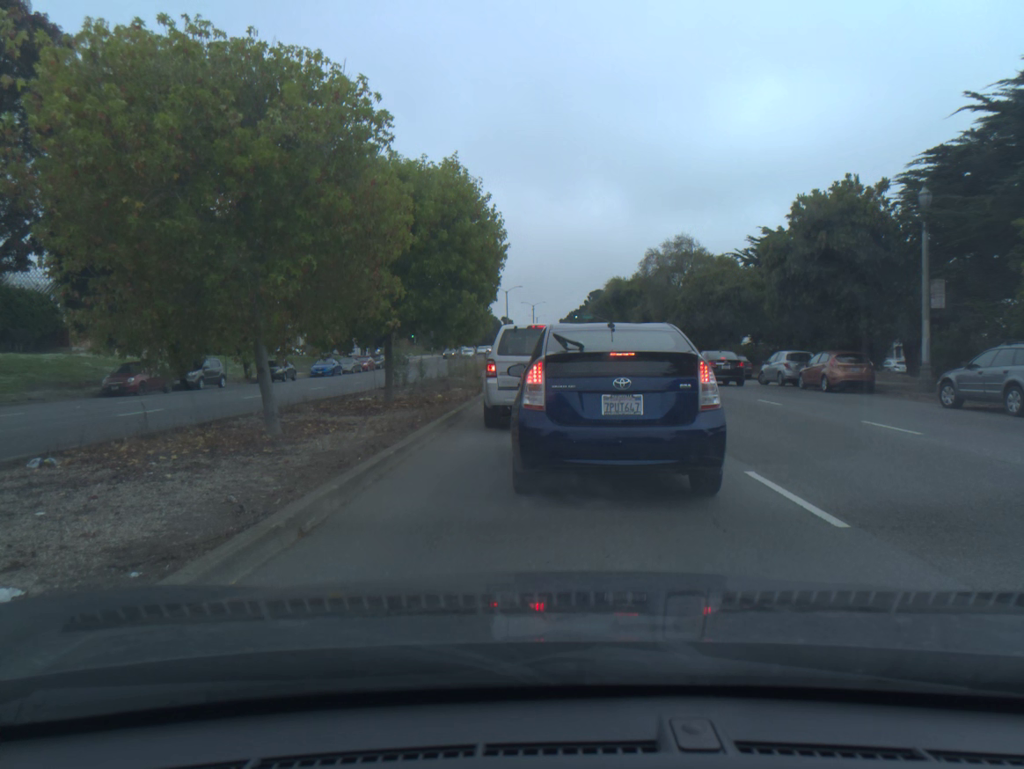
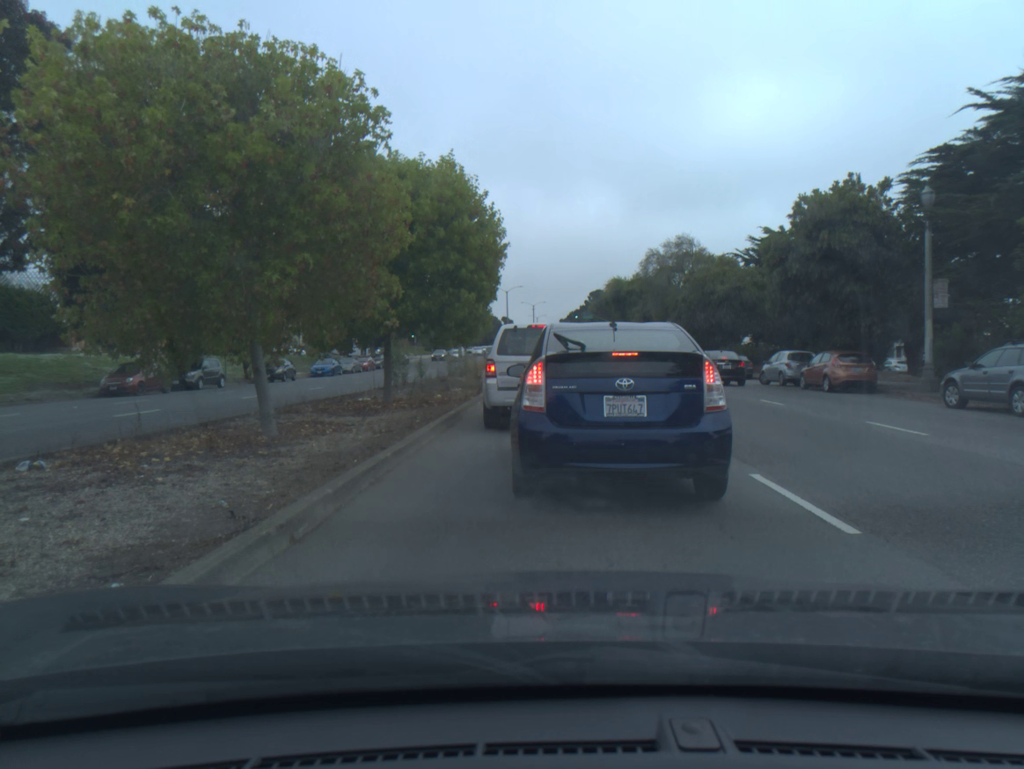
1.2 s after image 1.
(0.0, +0.2) m; 0°
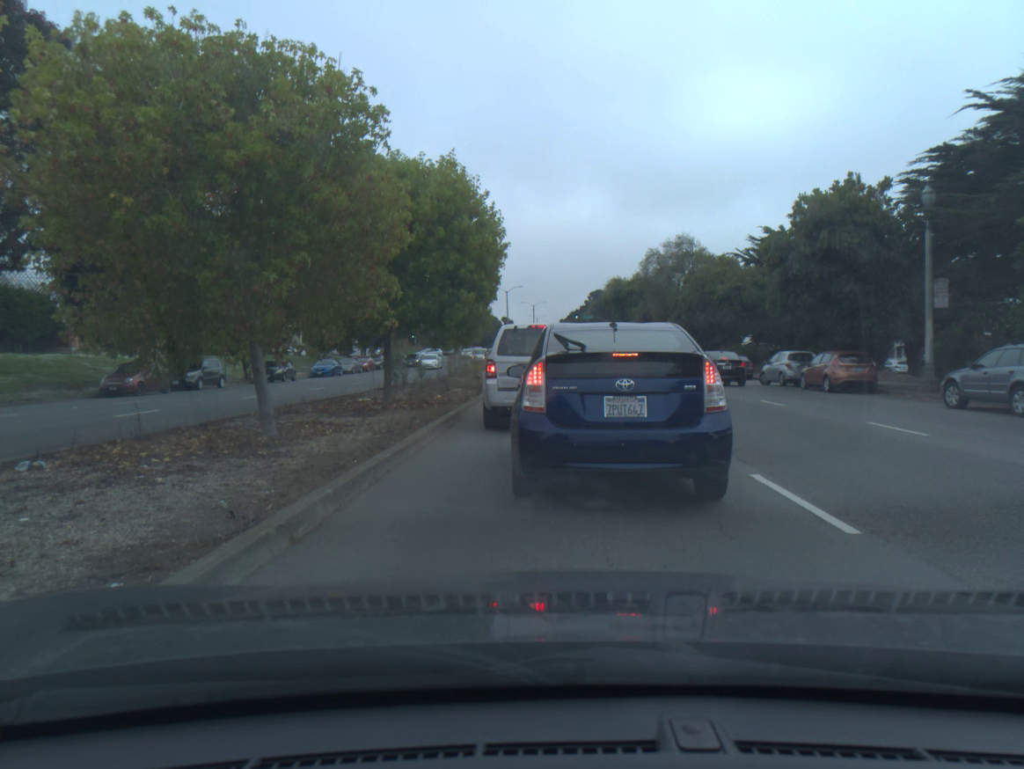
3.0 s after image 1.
(0.0, 0.0) m; 0°
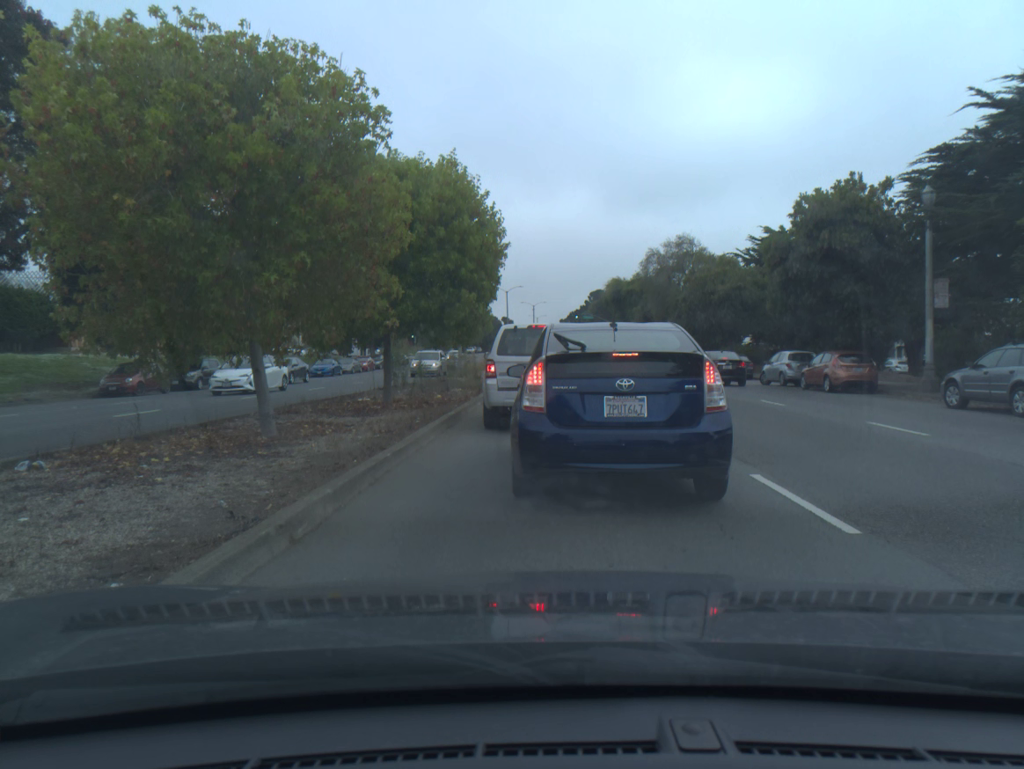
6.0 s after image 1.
(0.0, +0.1) m; 0°
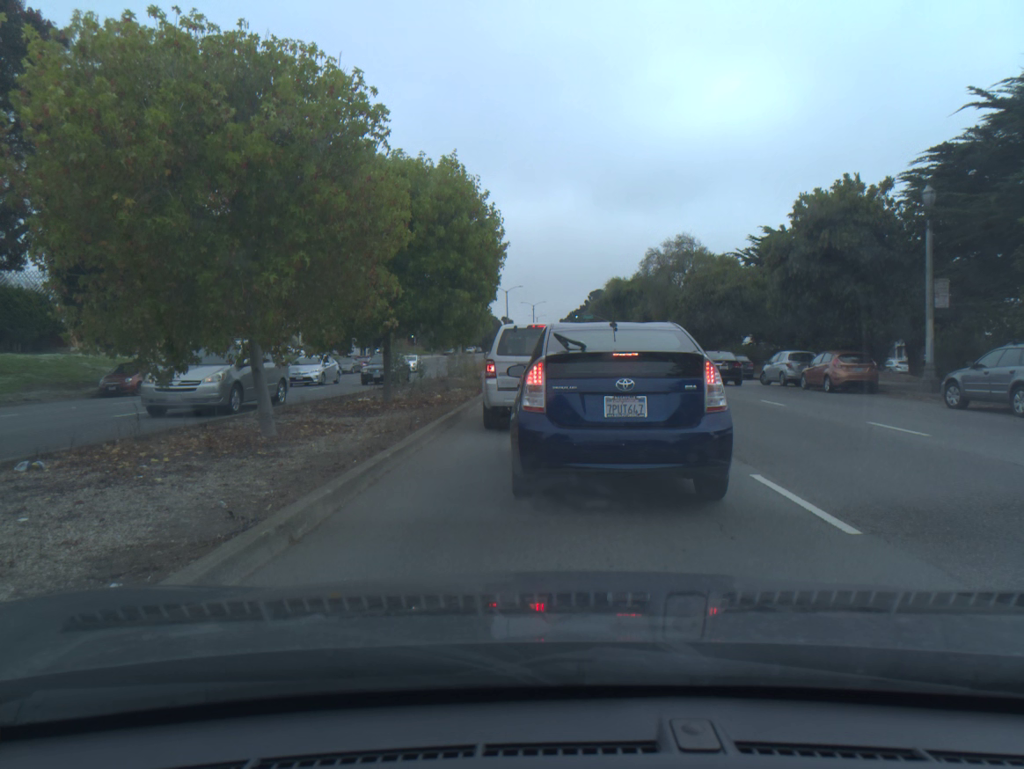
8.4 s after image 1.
(0.0, 0.0) m; 0°
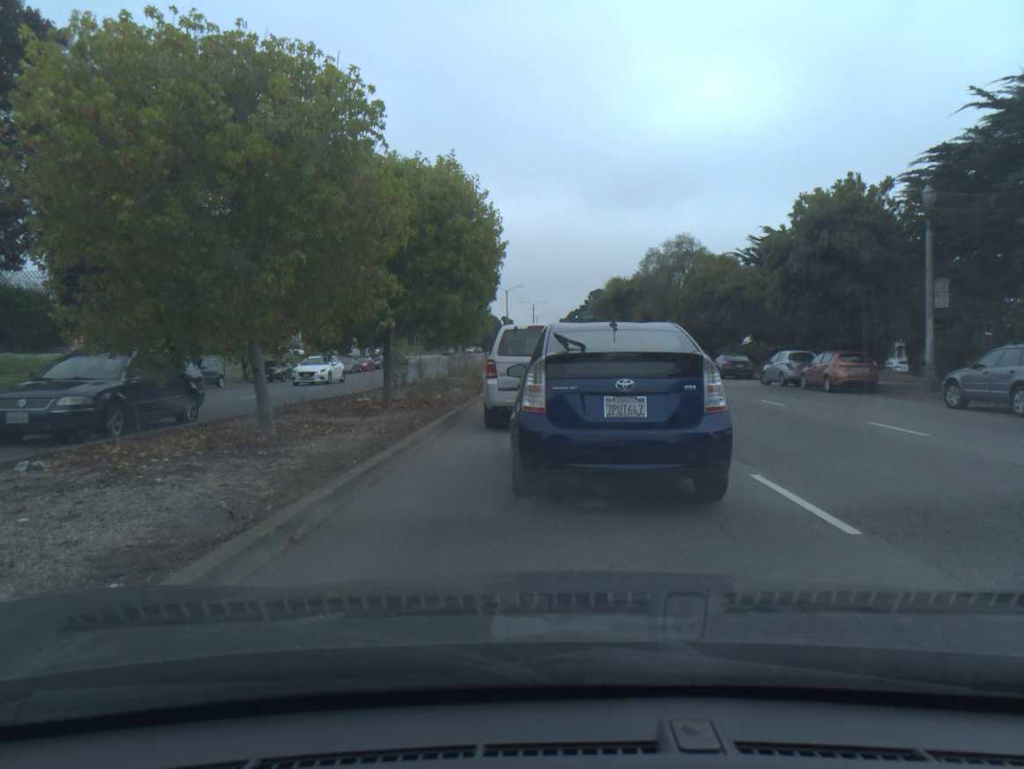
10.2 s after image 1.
(0.0, -0.1) m; 0°
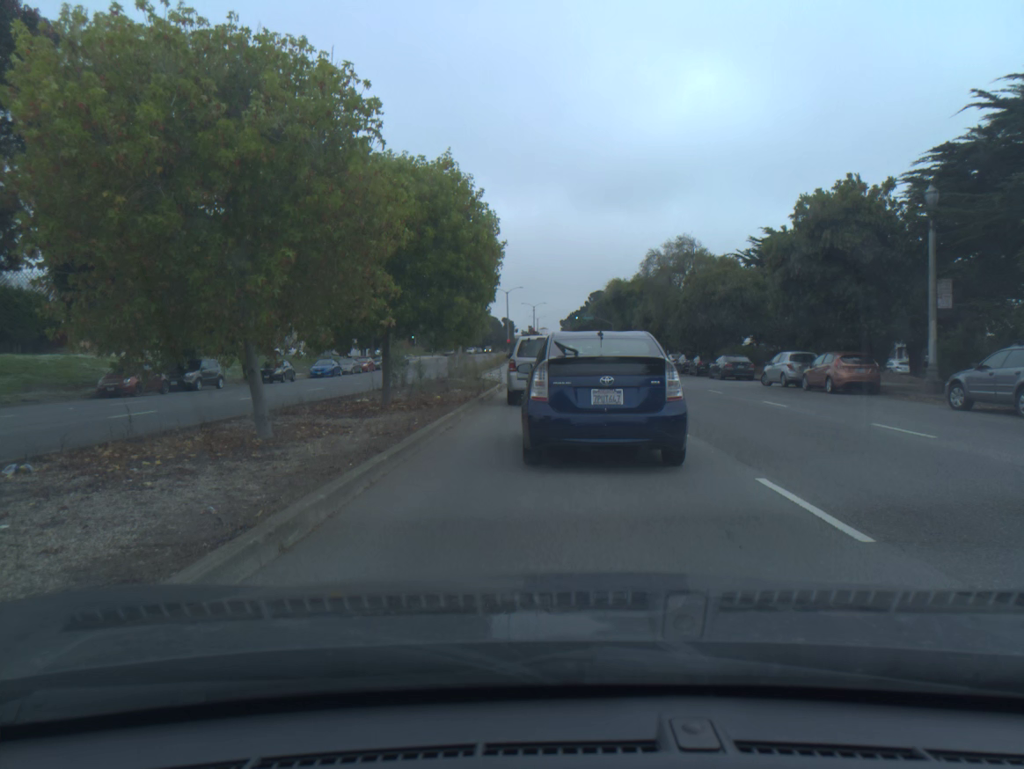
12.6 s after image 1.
(0.0, +0.1) m; 0°
